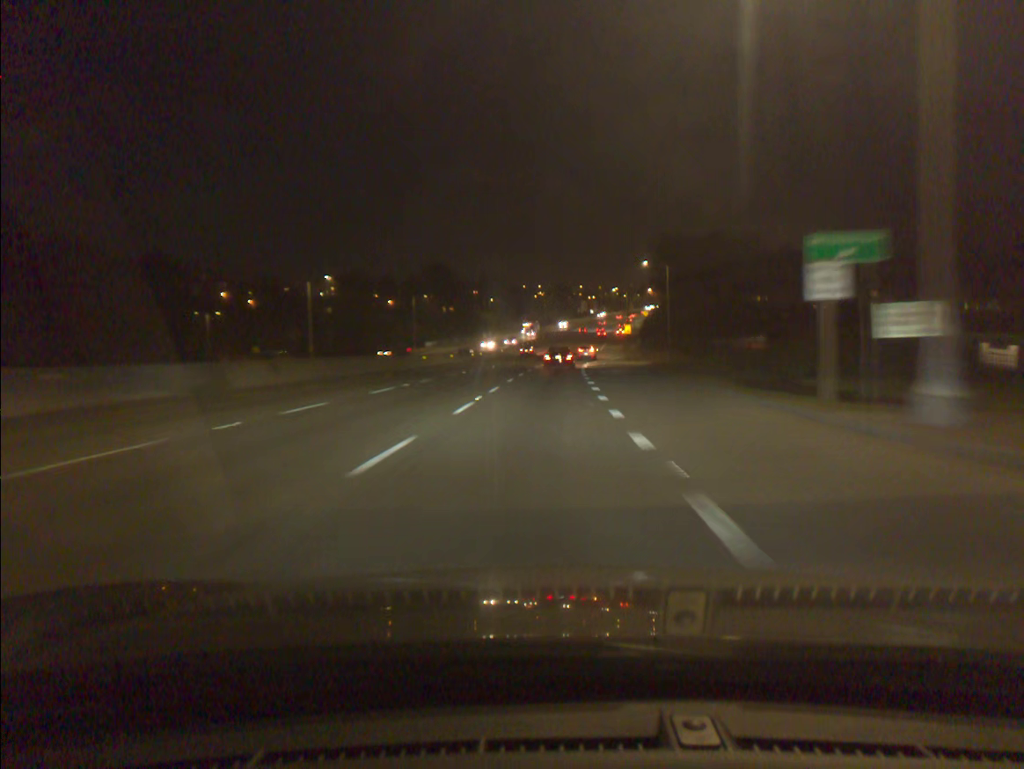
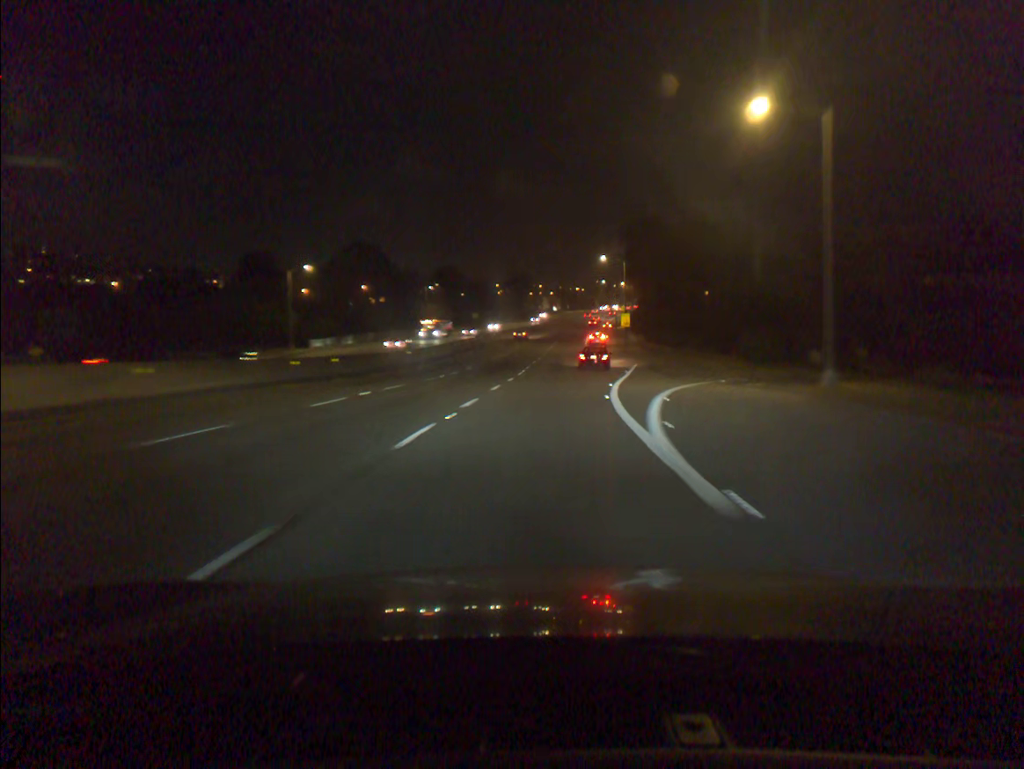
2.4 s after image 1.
(+1.1, +49.6) m; +3°
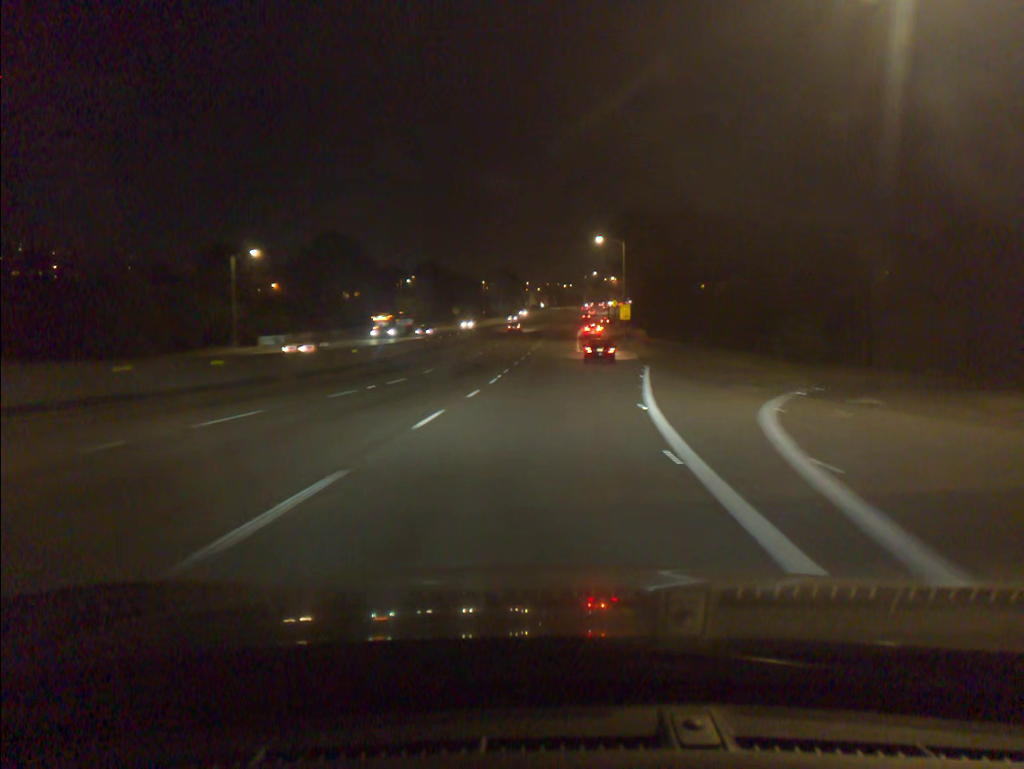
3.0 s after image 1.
(+0.1, +12.4) m; +1°
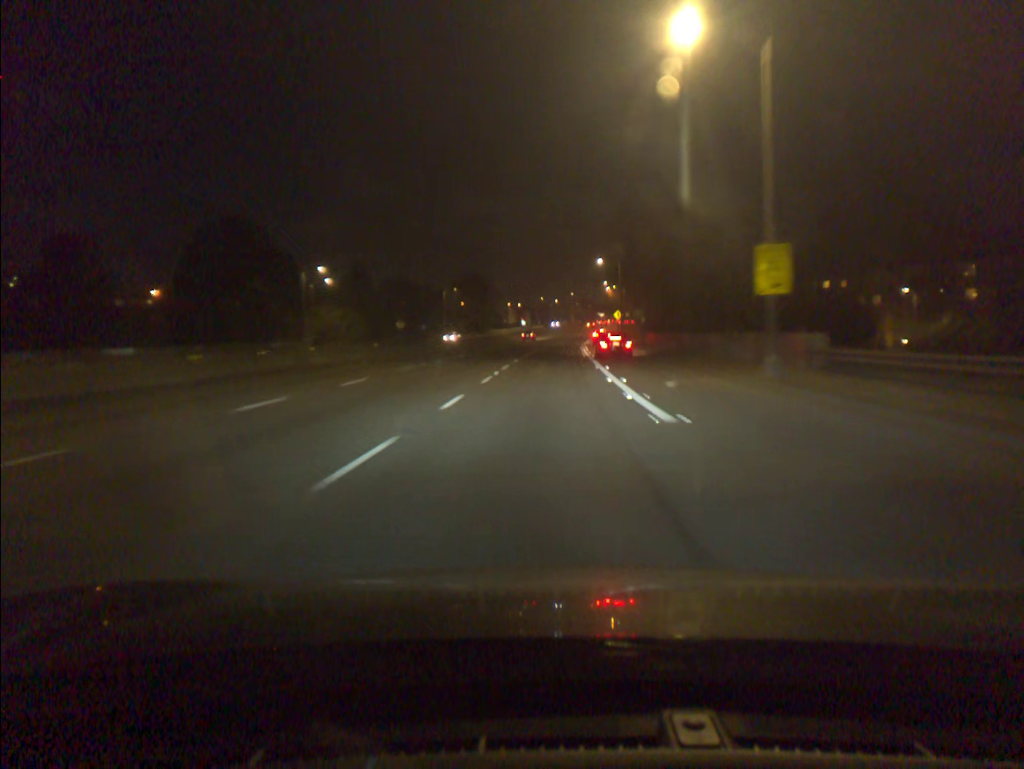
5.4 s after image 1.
(+0.6, +49.6) m; +1°
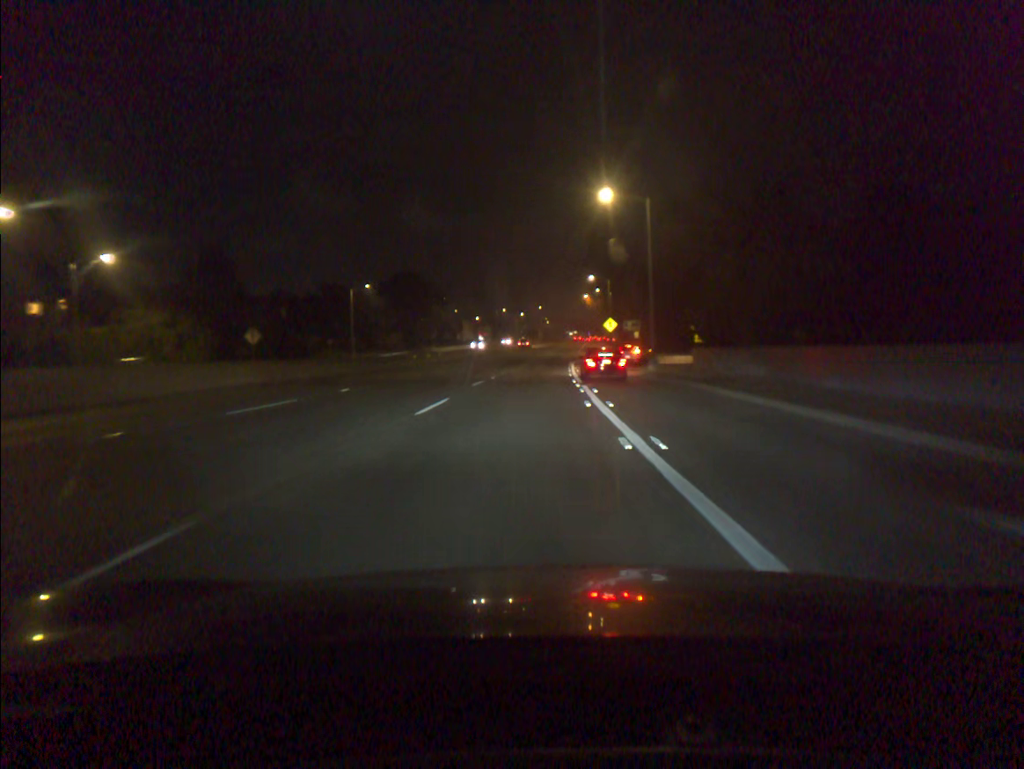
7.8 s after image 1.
(+1.4, +49.5) m; +2°
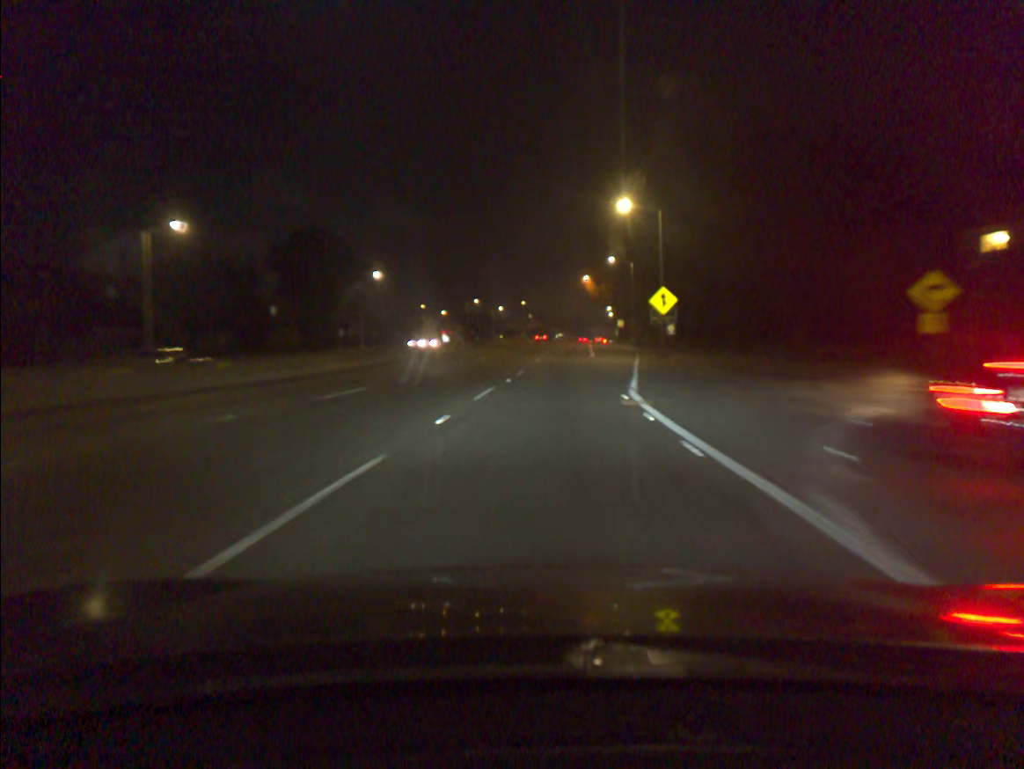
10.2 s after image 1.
(0.0, +50.4) m; +1°
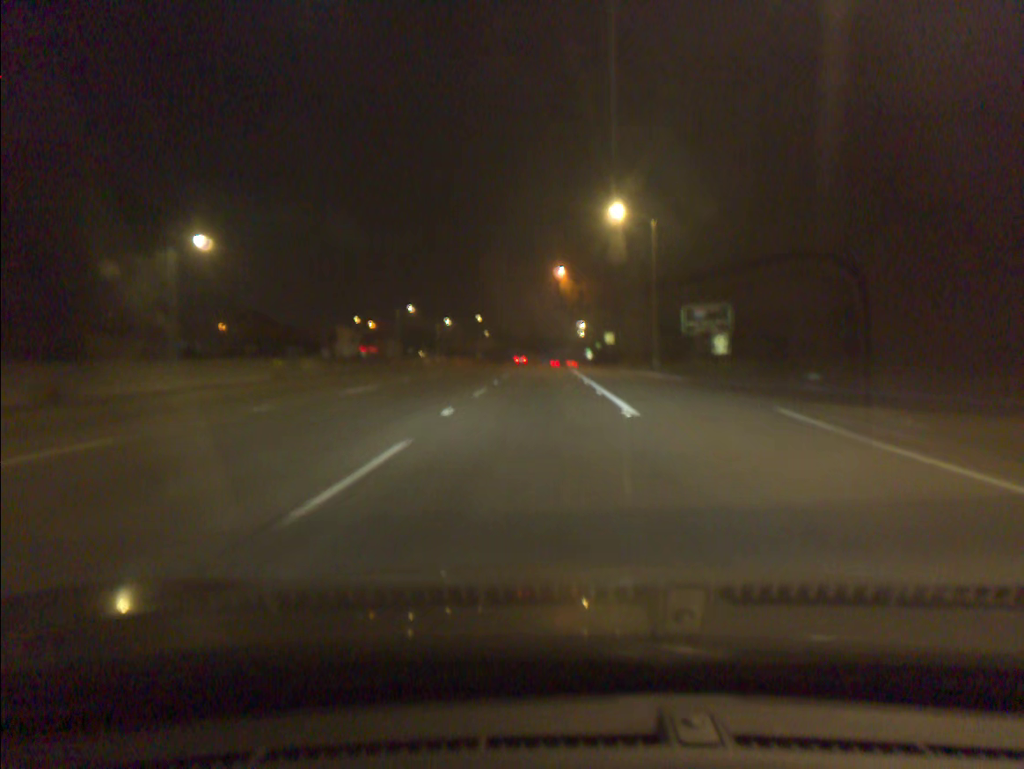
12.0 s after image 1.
(+1.0, +41.1) m; +3°
